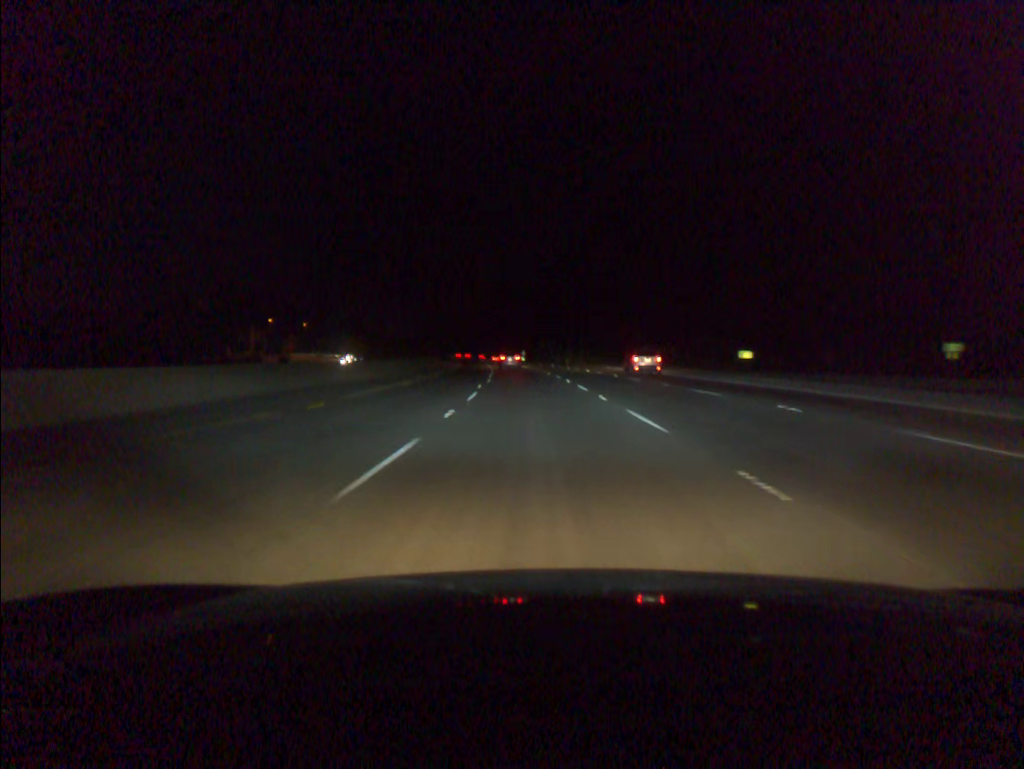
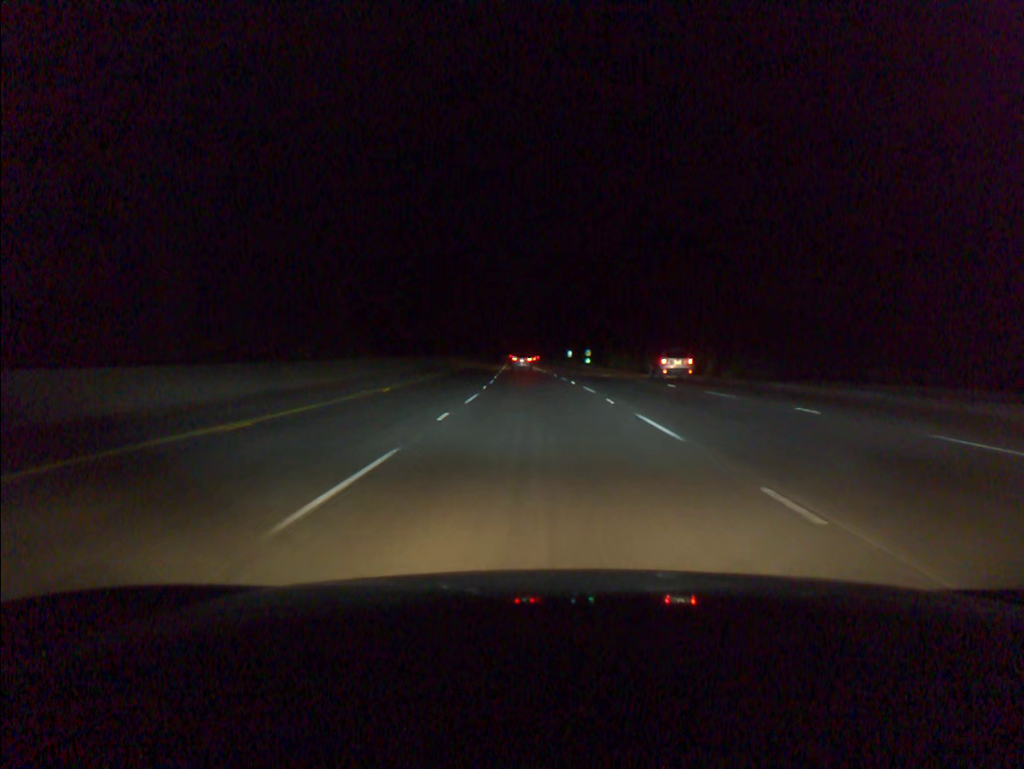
(-2.7, +74.0) m; -4°
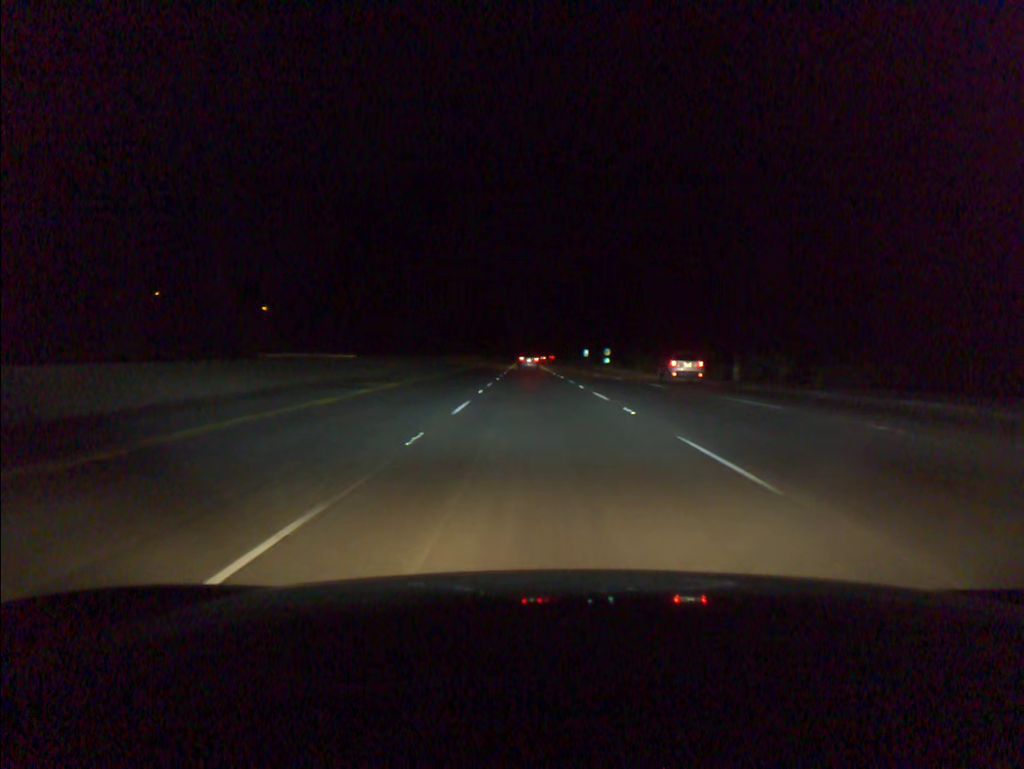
(-0.2, +18.5) m; -1°
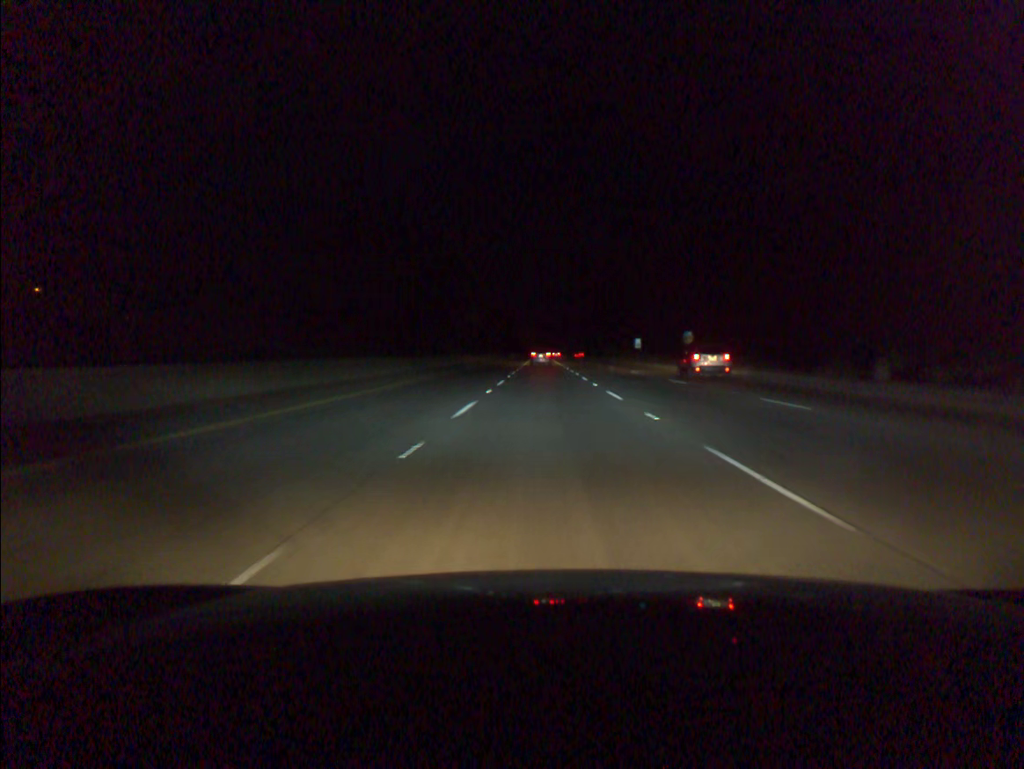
(-1.2, +74.3) m; -1°
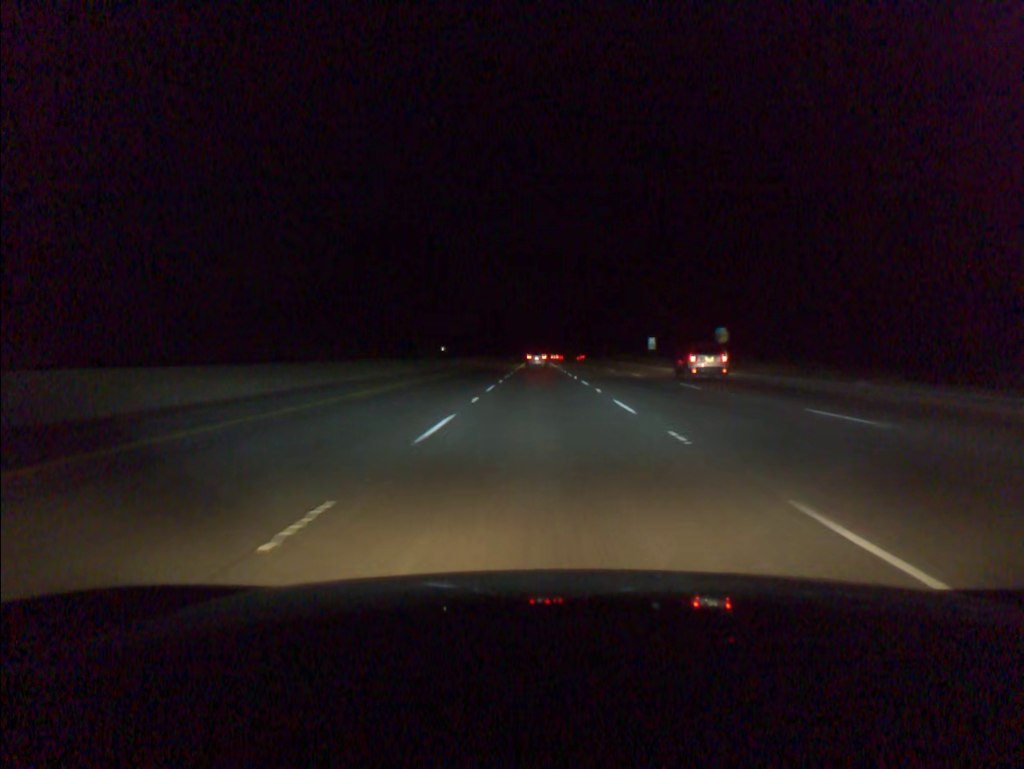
(0.0, +18.6) m; 0°
